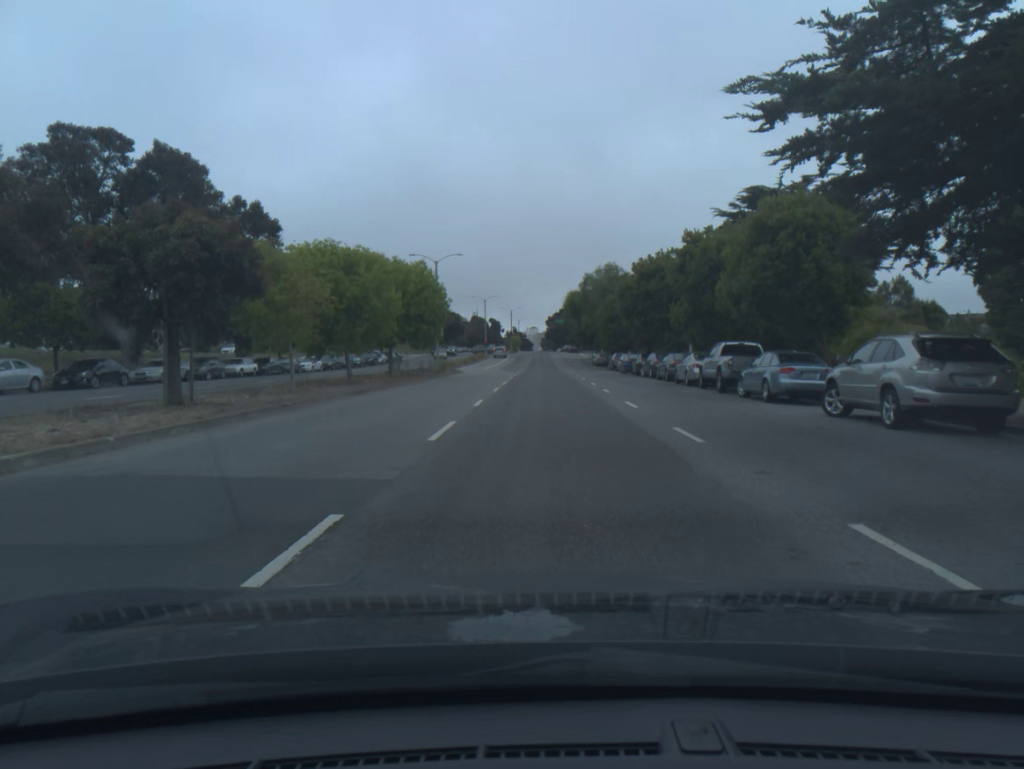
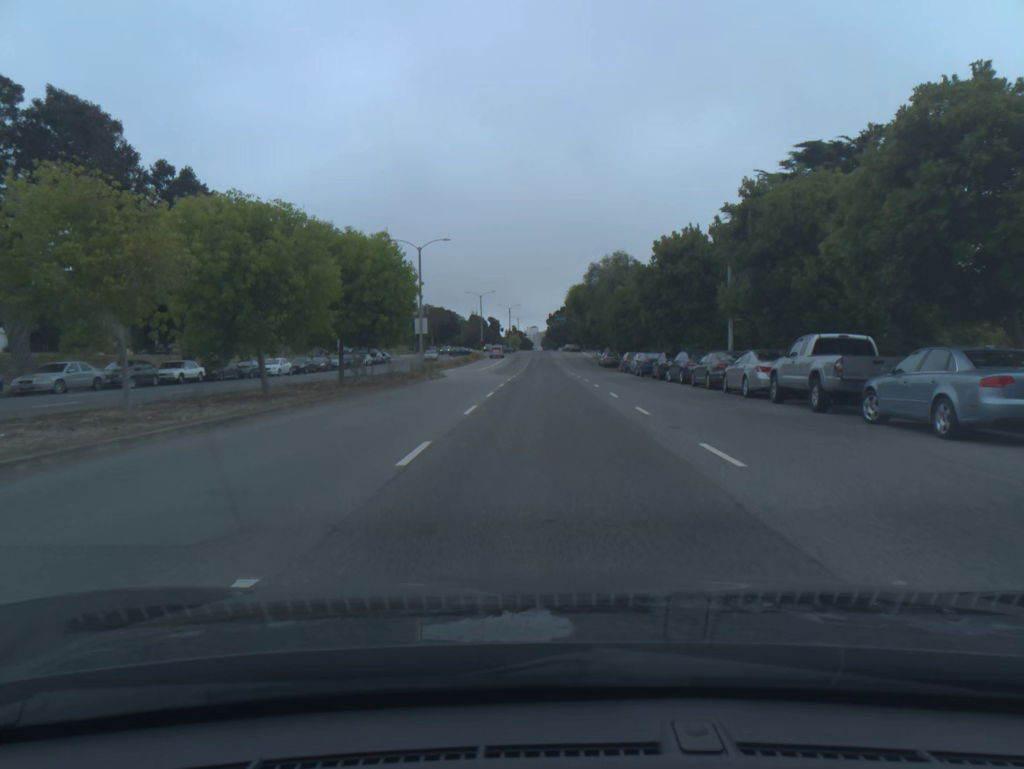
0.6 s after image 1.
(0.0, +9.5) m; 0°
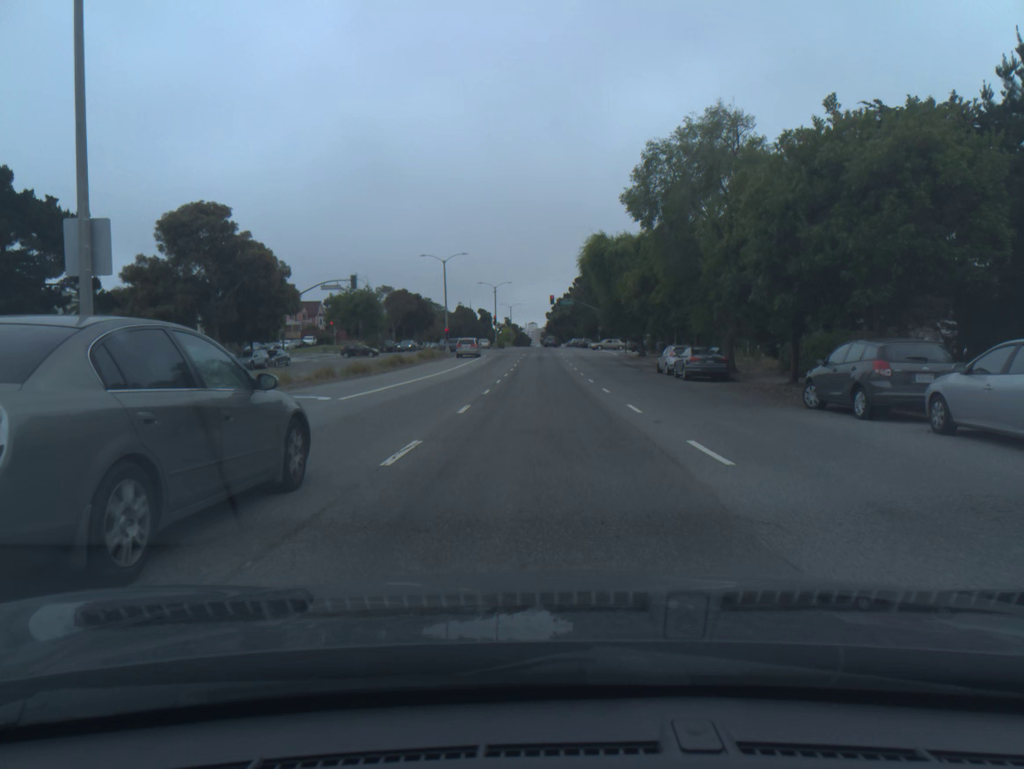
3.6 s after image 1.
(0.0, +43.0) m; 0°
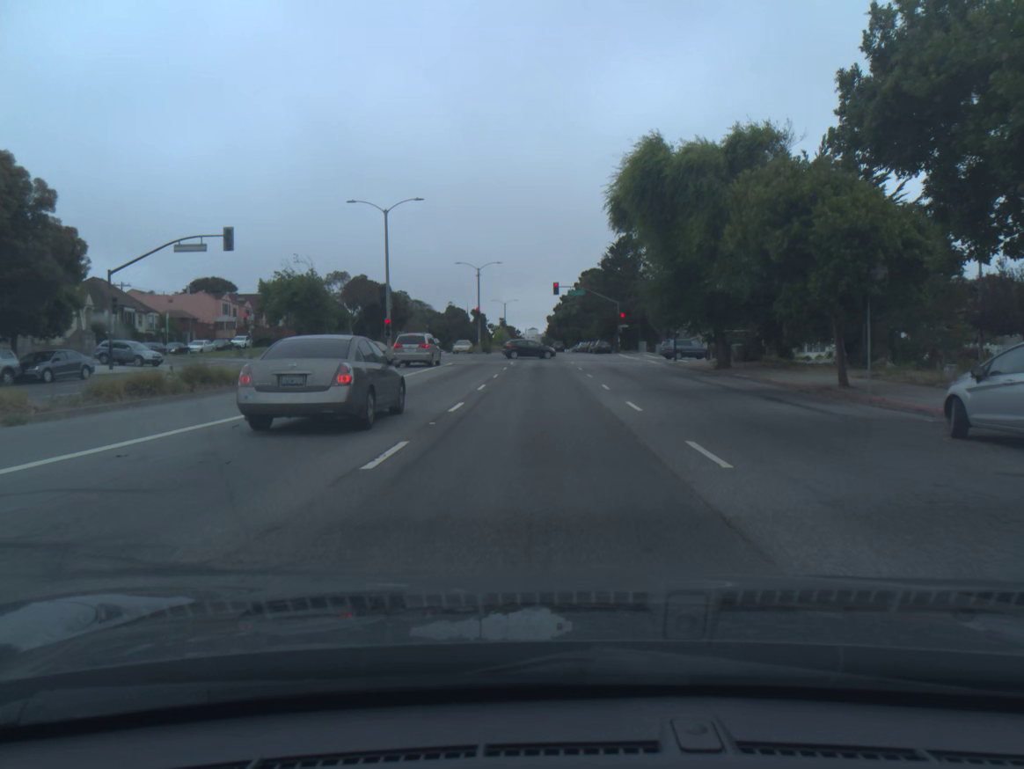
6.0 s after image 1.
(-0.1, +29.5) m; 0°
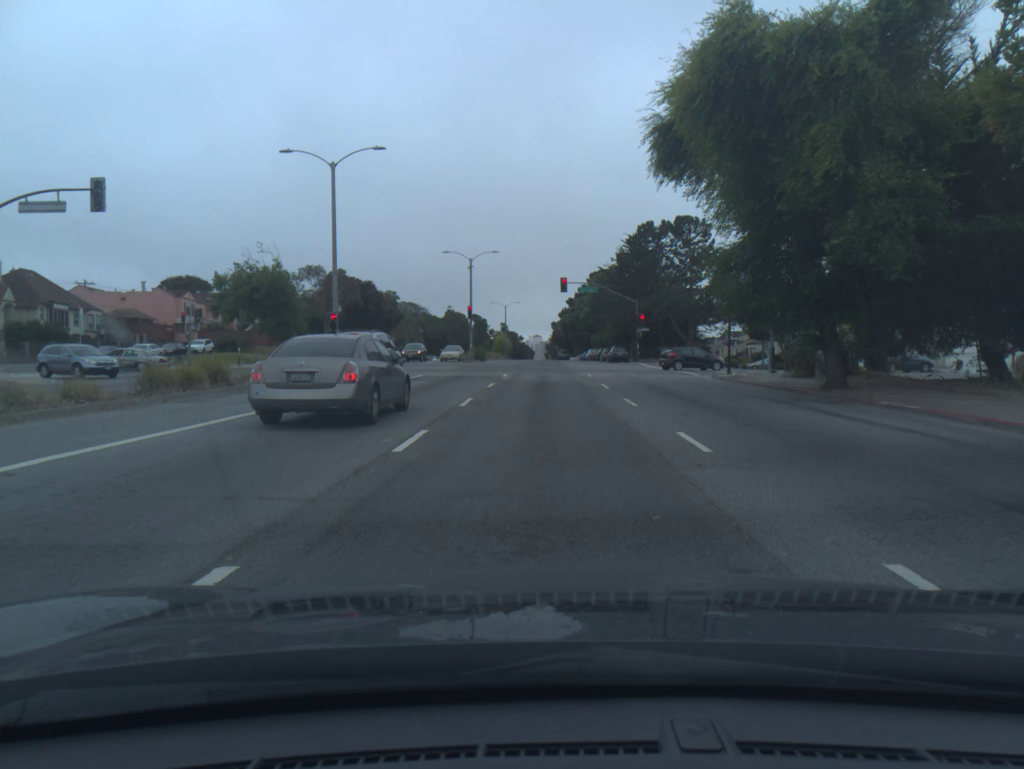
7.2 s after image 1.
(0.0, +13.2) m; 0°
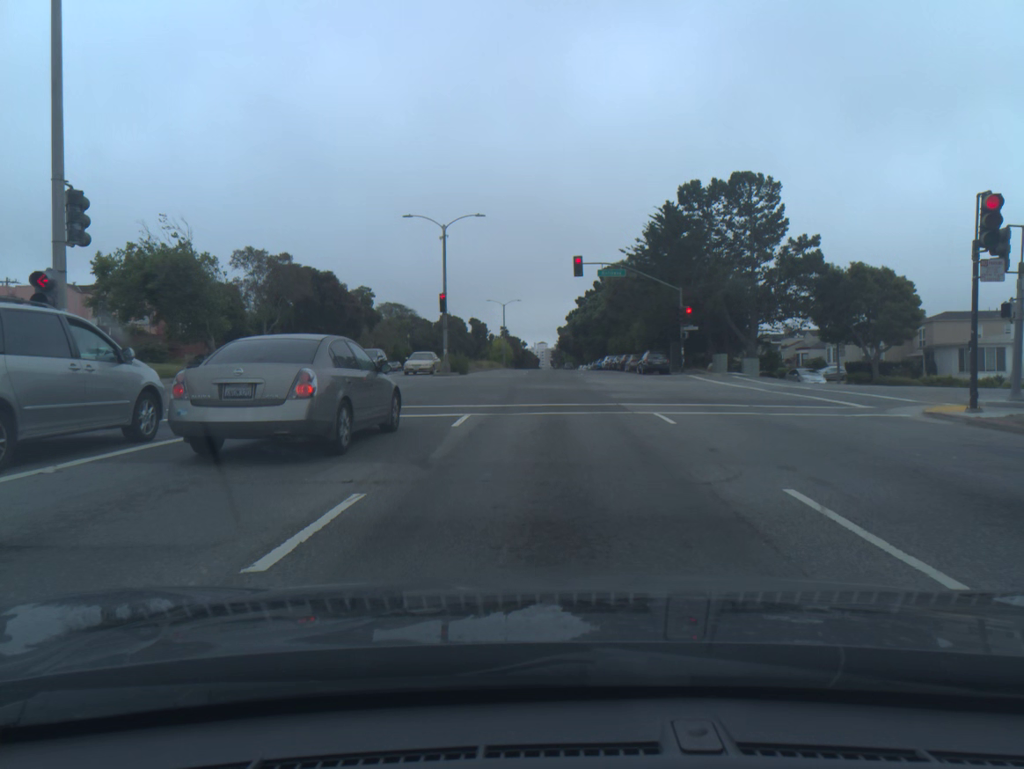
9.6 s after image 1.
(-0.1, +20.2) m; 0°
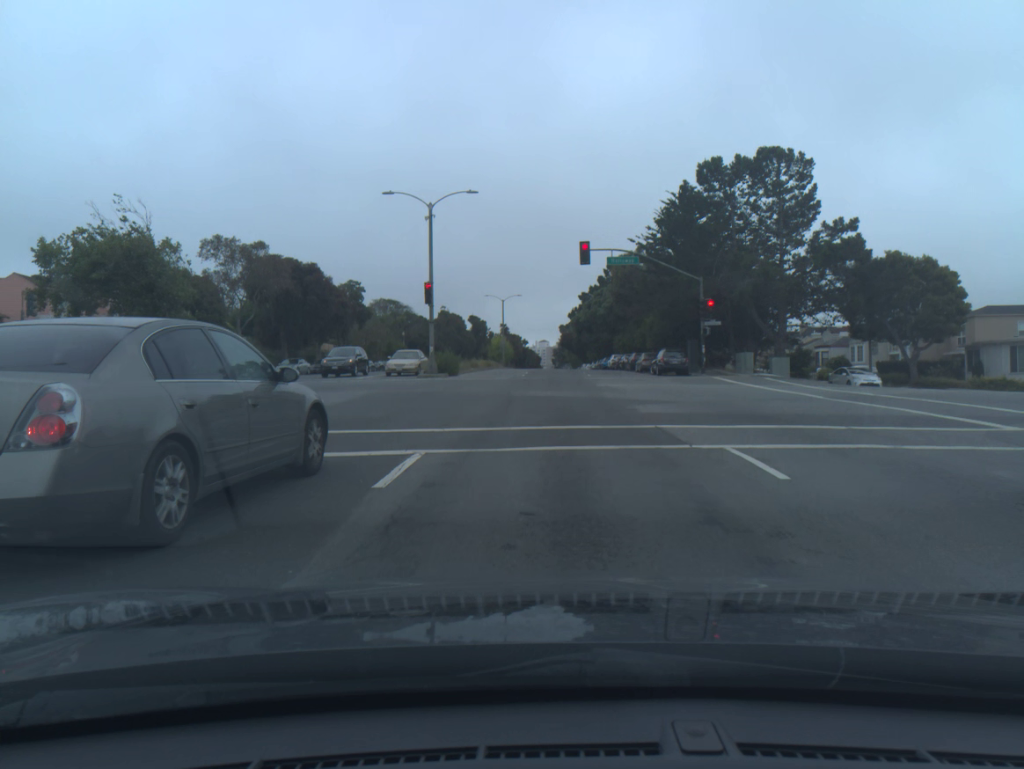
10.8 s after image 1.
(0.0, +6.2) m; 0°
